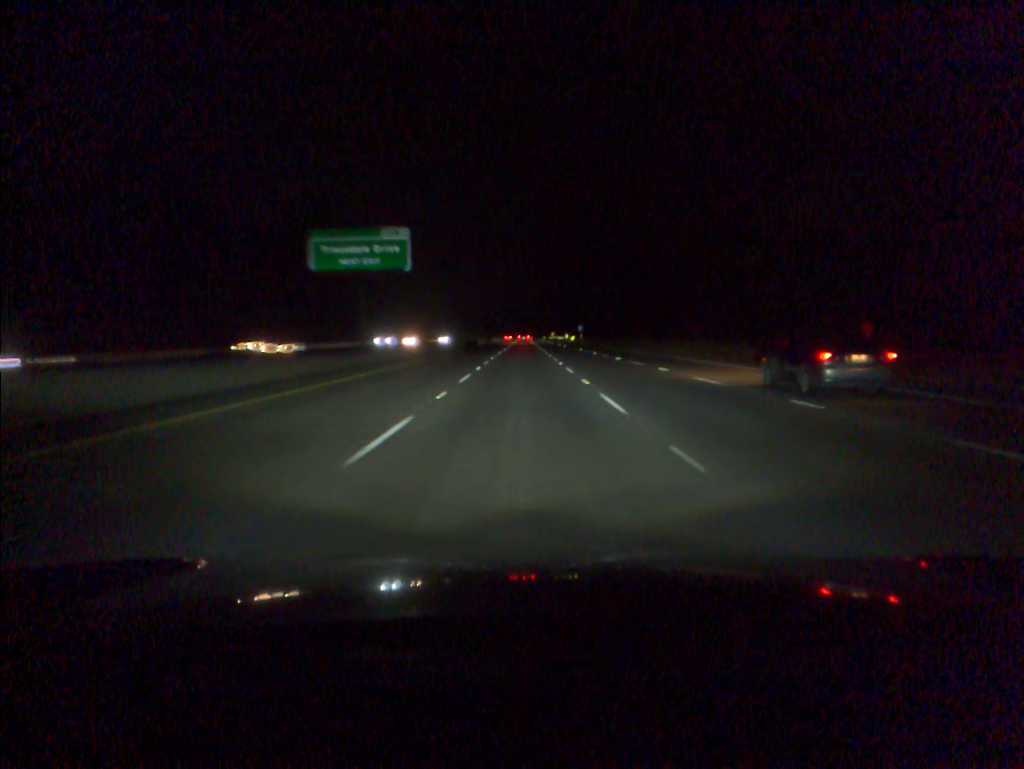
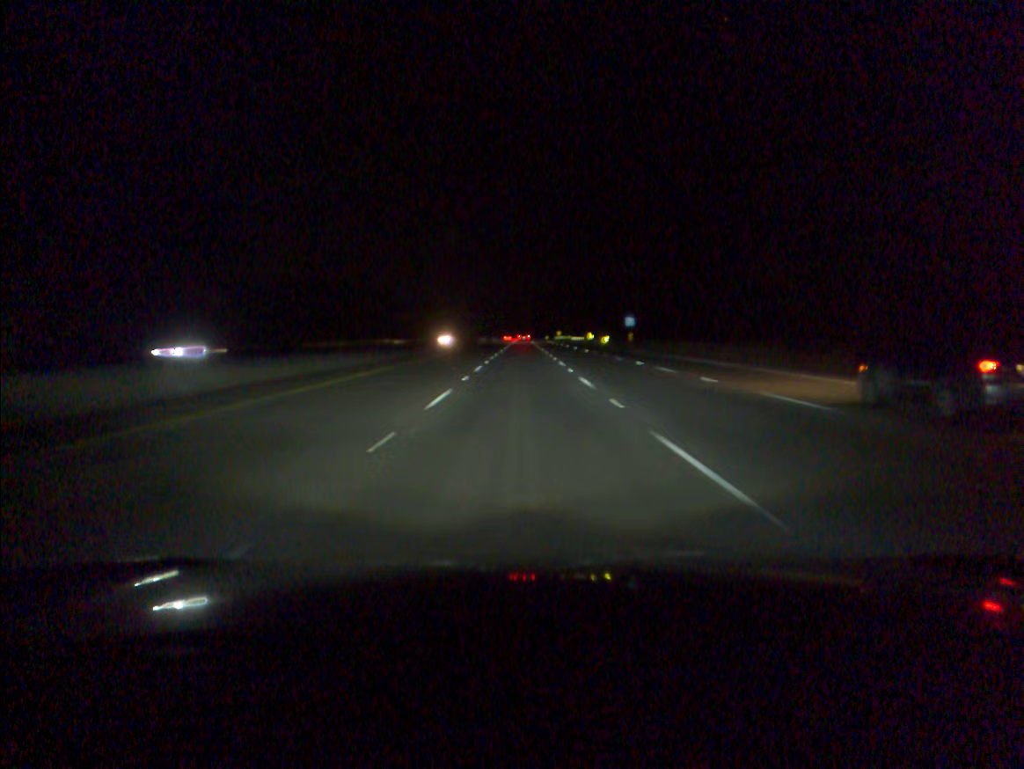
(-0.1, +80.6) m; 0°
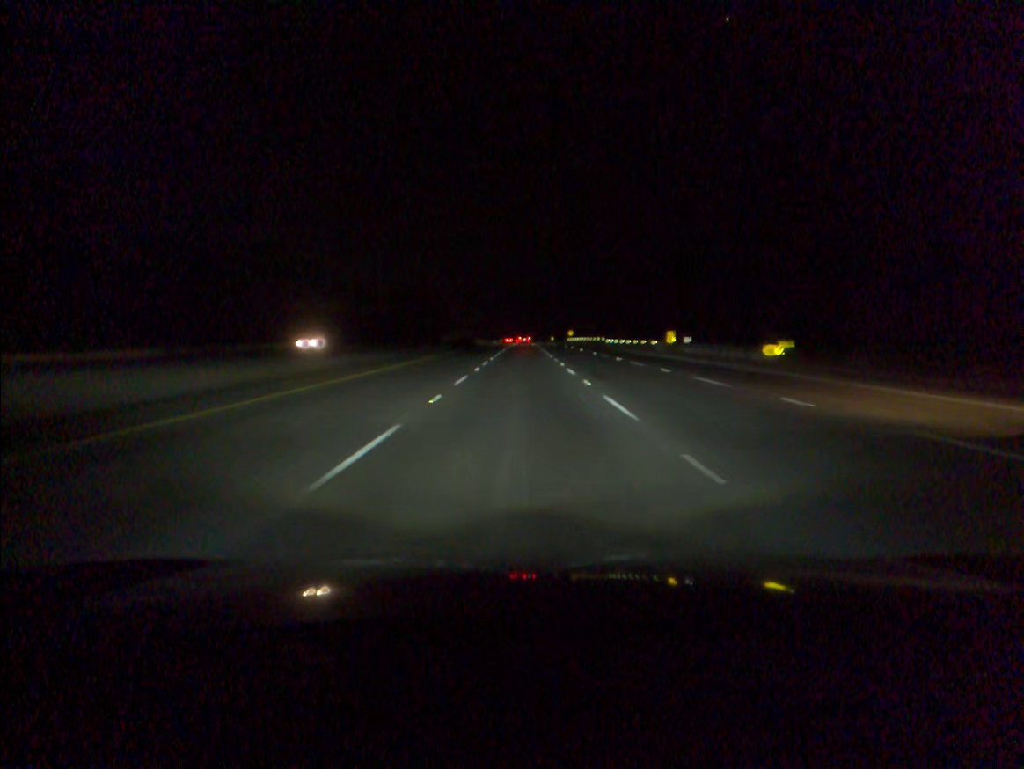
(+0.1, +80.6) m; 0°
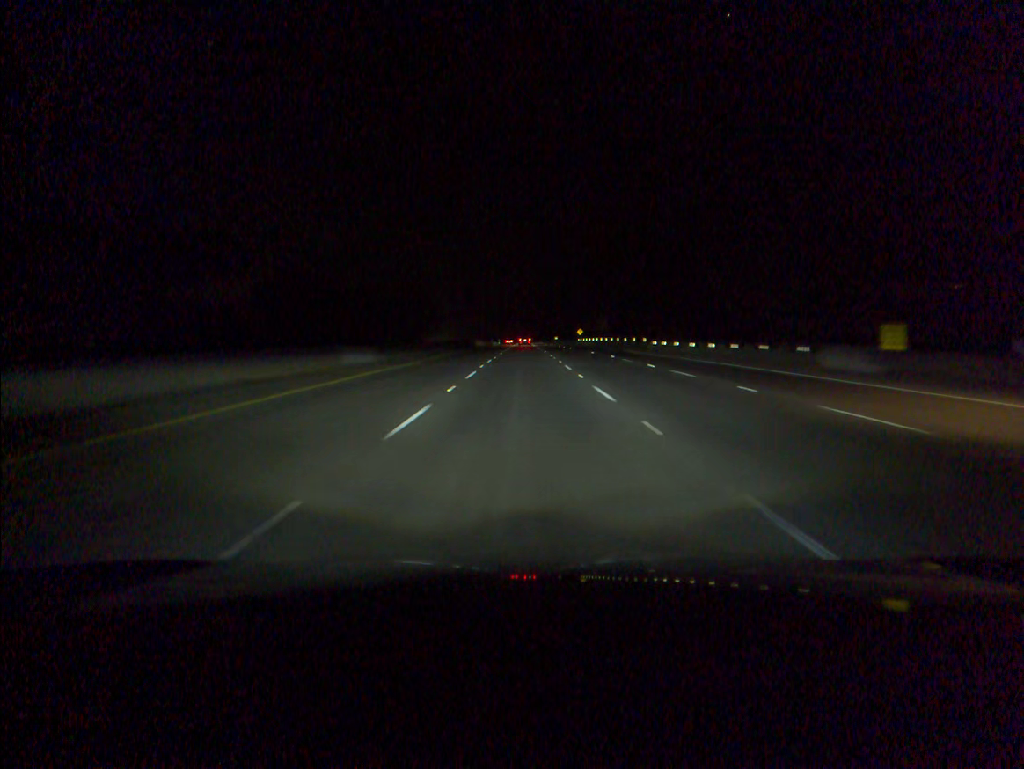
(0.0, +40.2) m; 0°
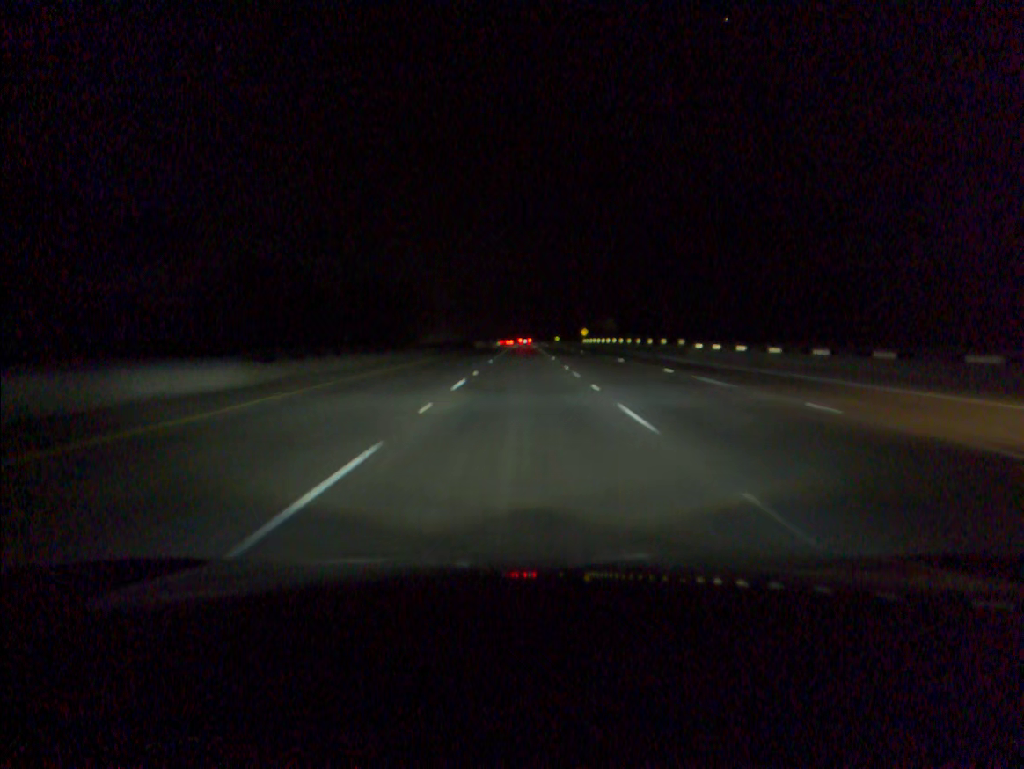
(0.0, +20.1) m; 0°
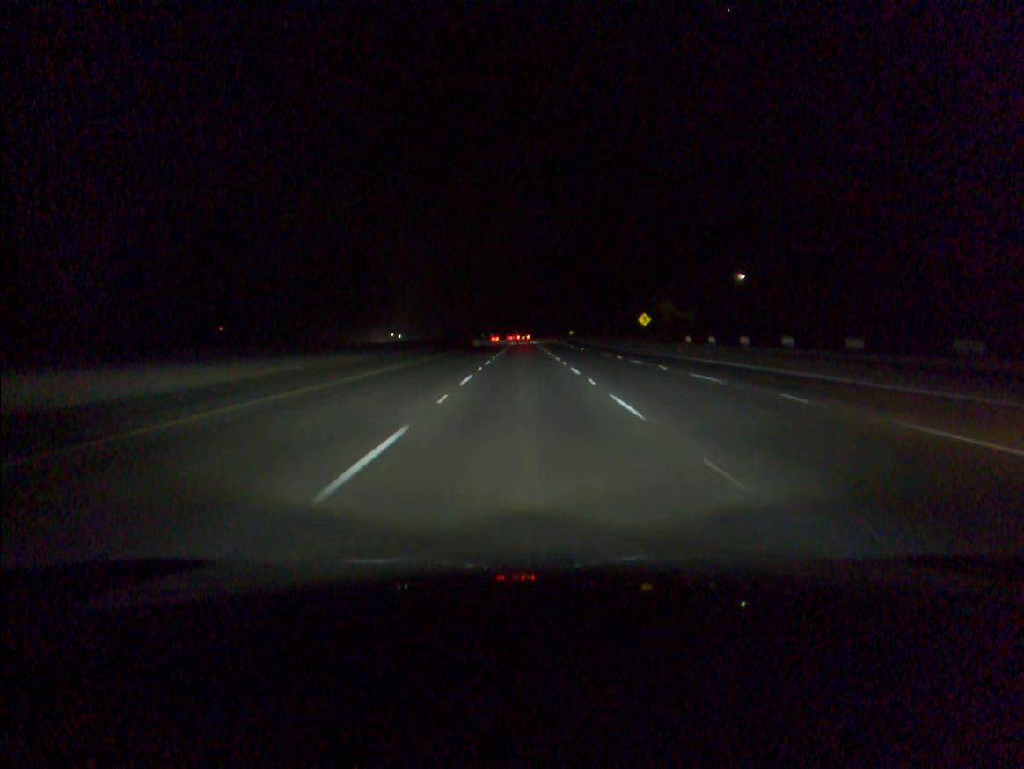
(-0.1, +100.2) m; 0°
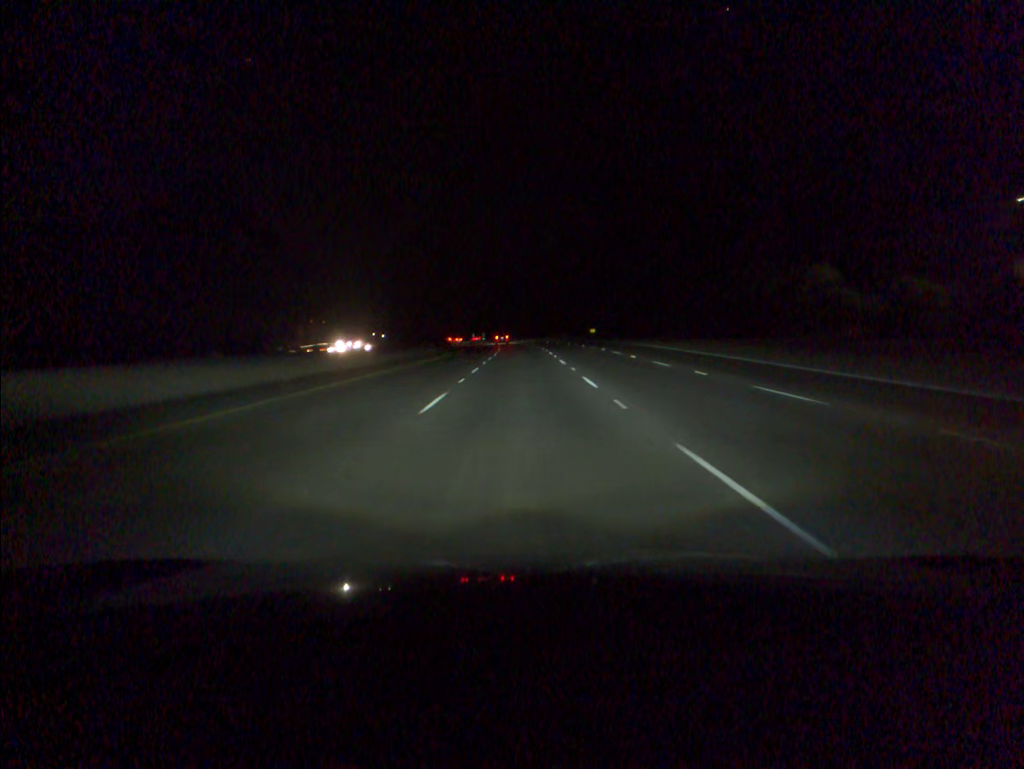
(+0.1, +80.4) m; 0°
